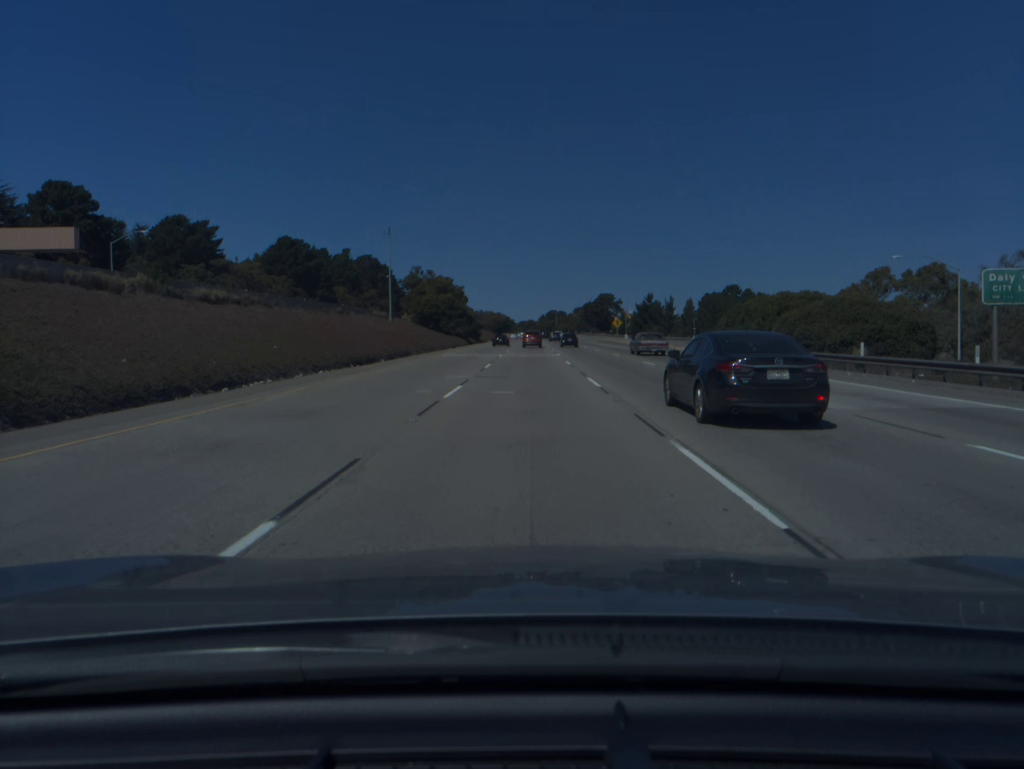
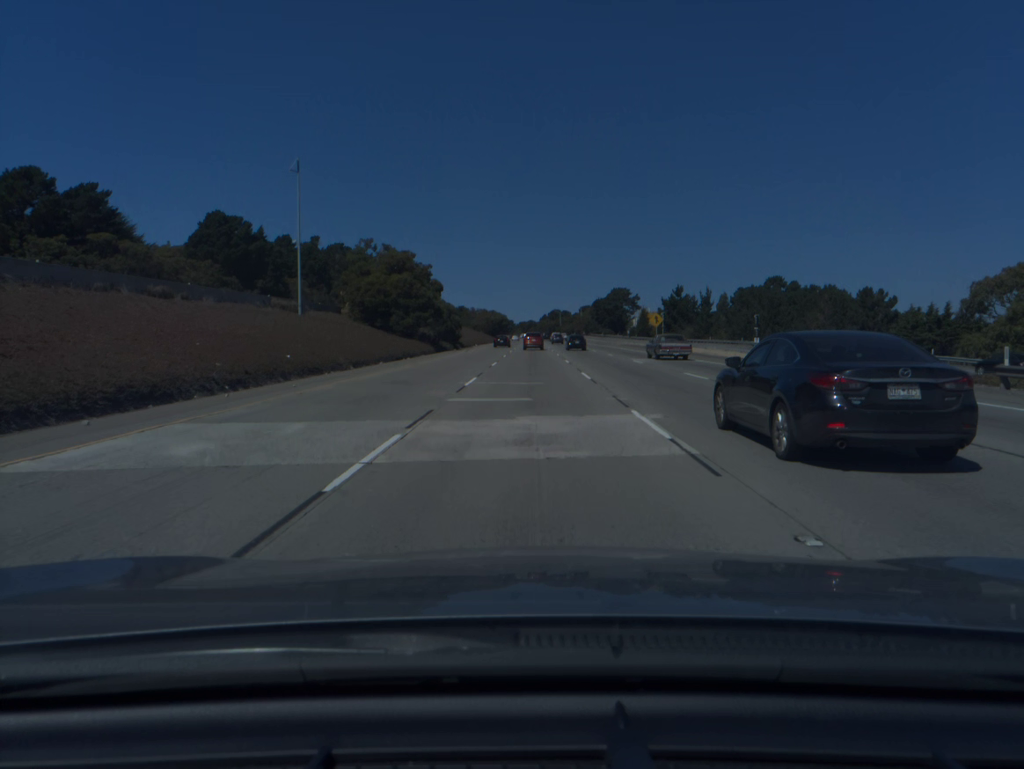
(0.0, +39.1) m; 0°
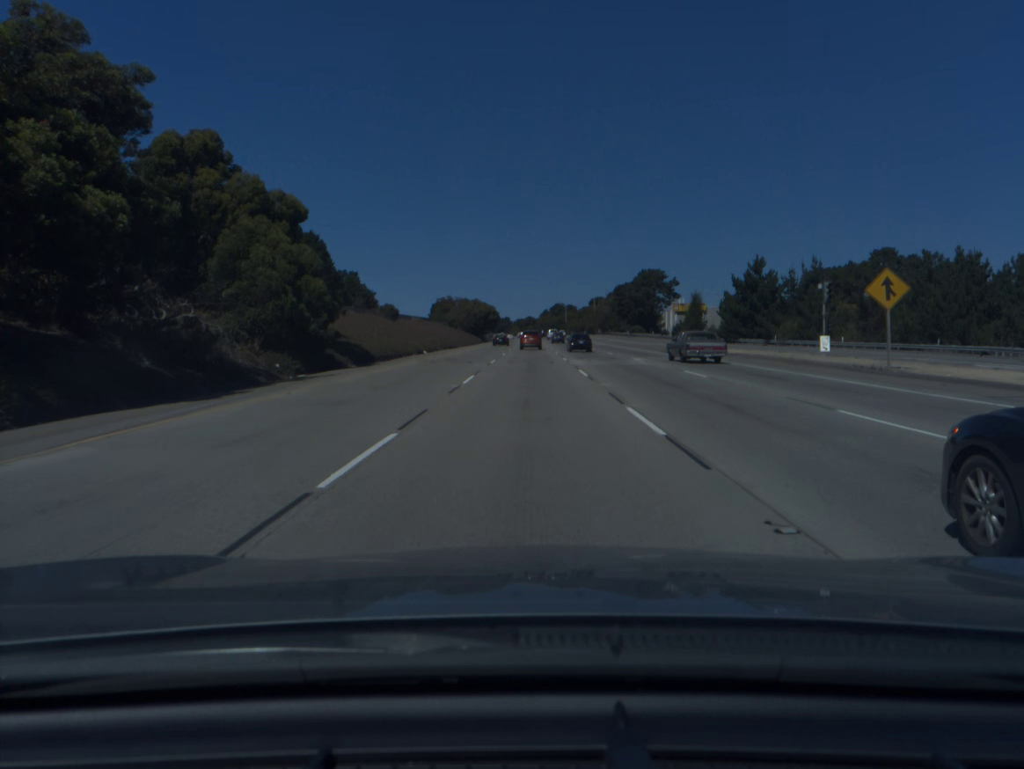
(+0.1, +58.6) m; 0°
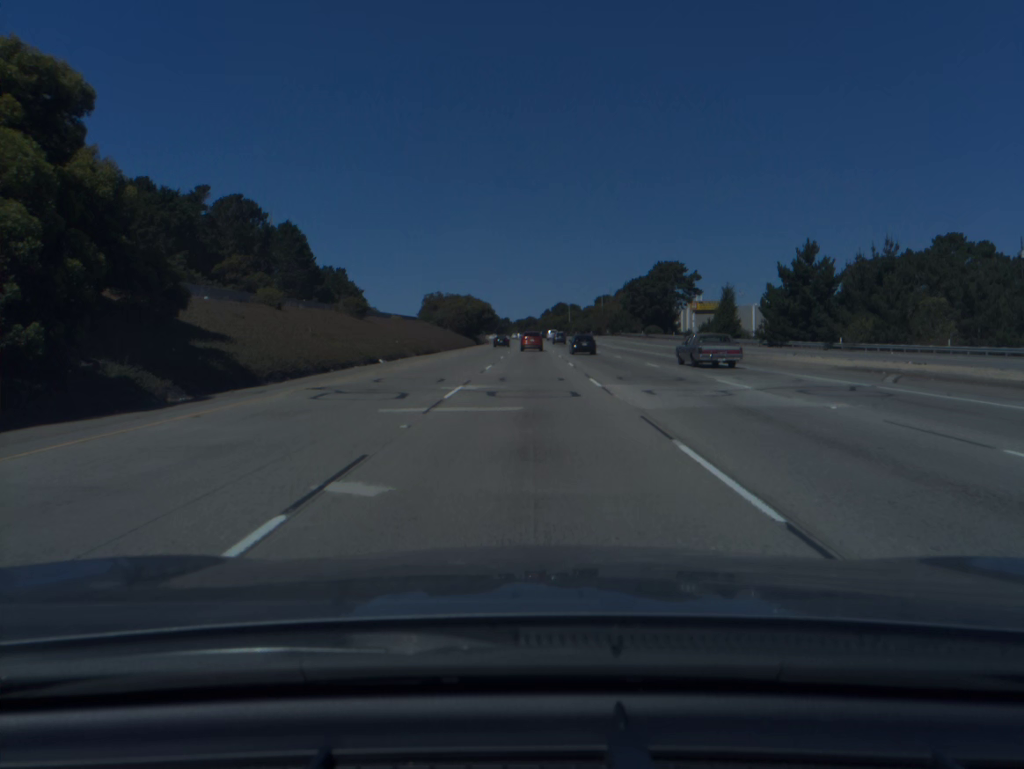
(0.0, +19.4) m; 0°
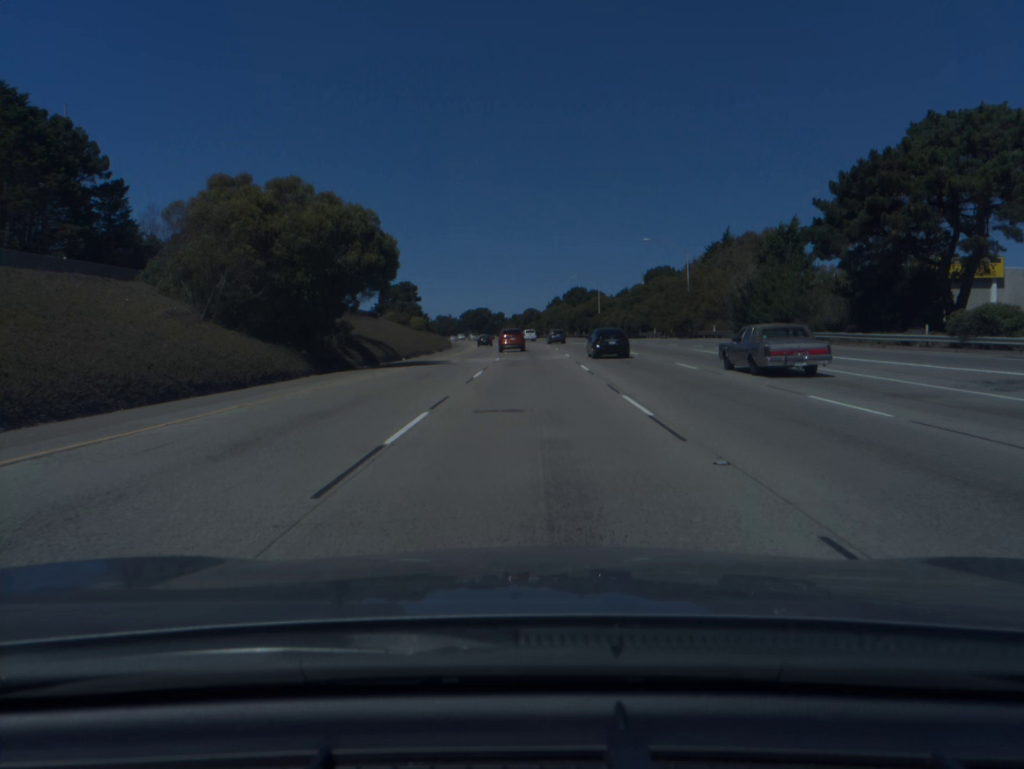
(0.0, +95.2) m; 0°
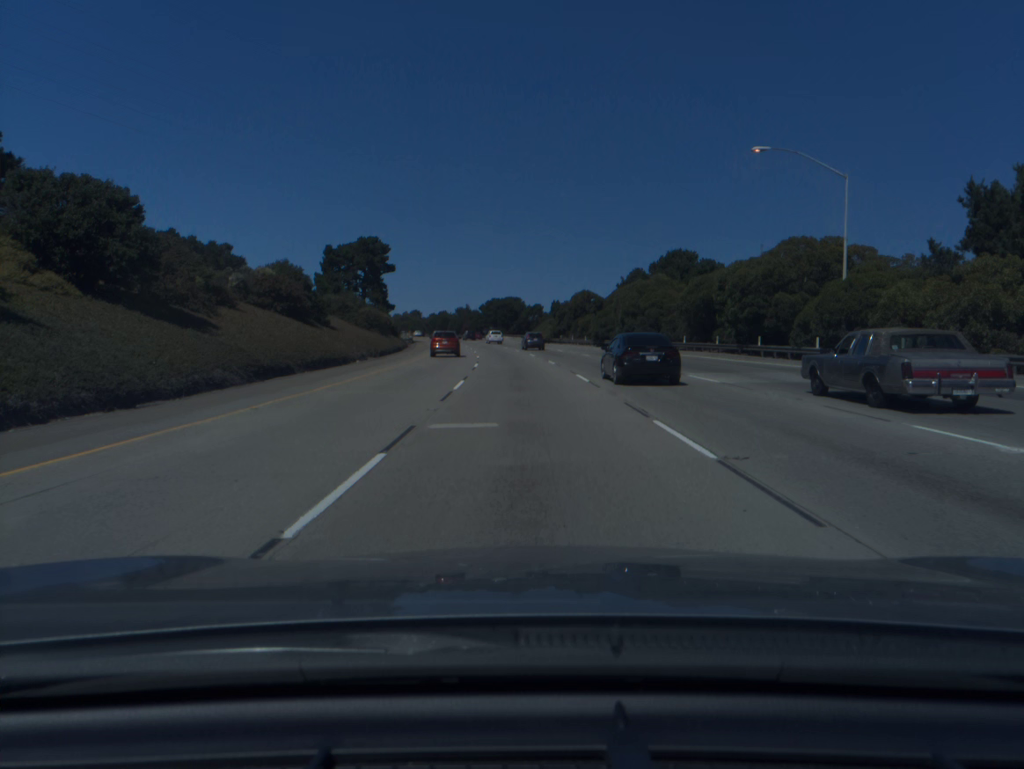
(-1.1, +91.8) m; -3°
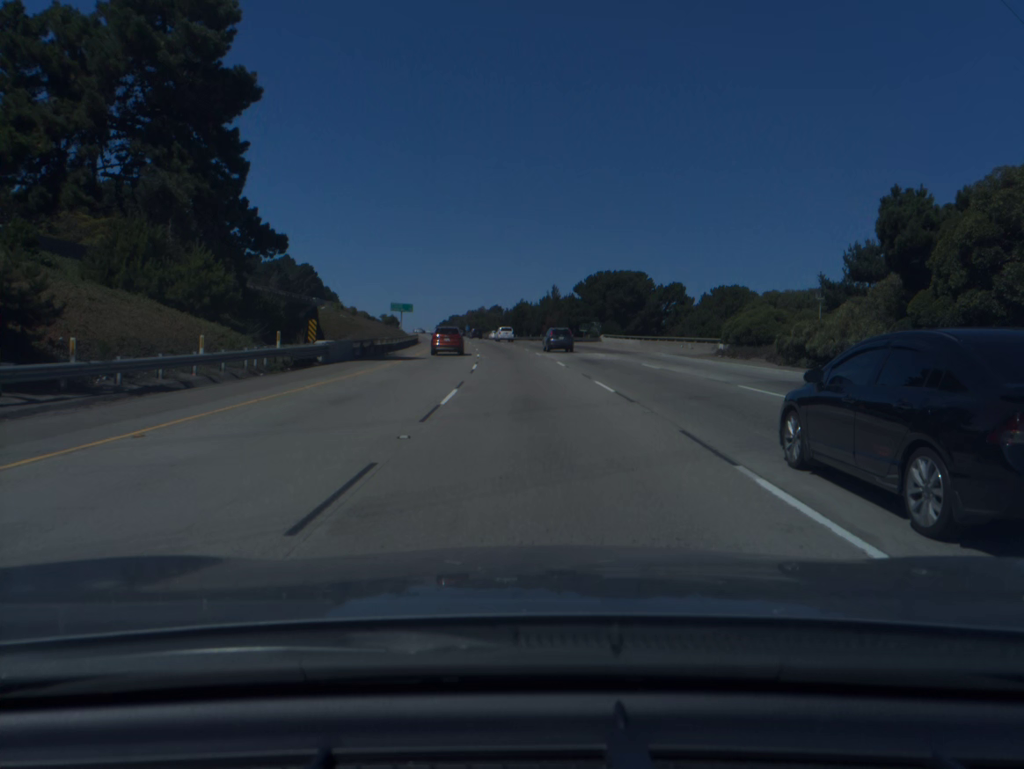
(-5.8, +92.2) m; -7°
